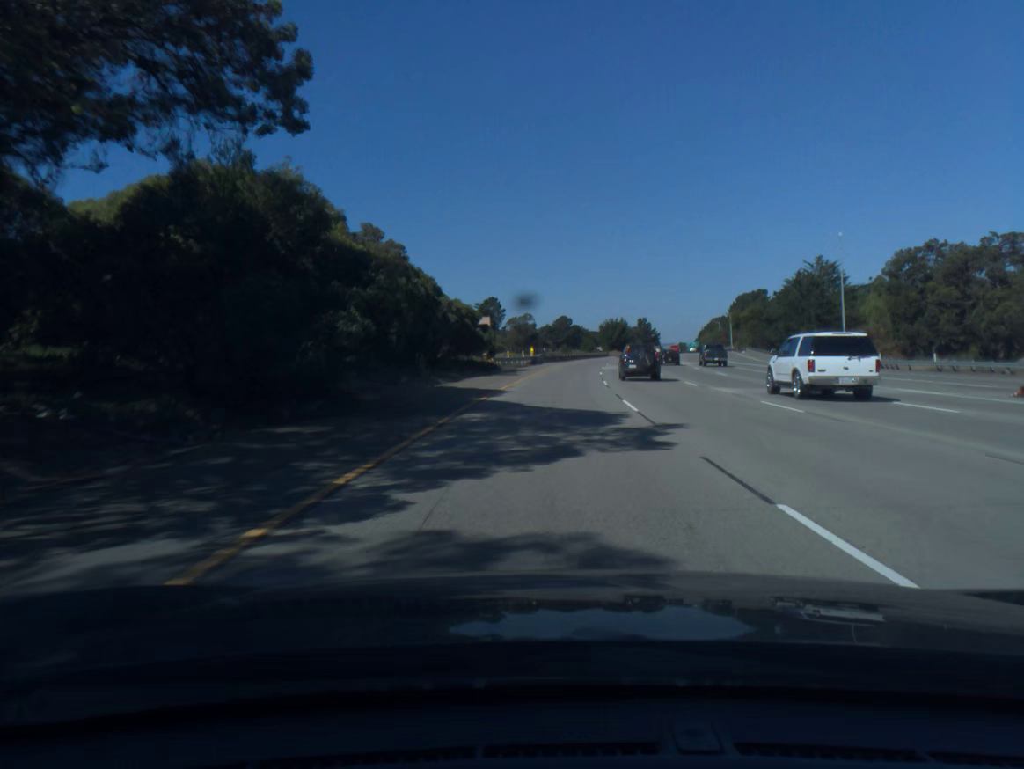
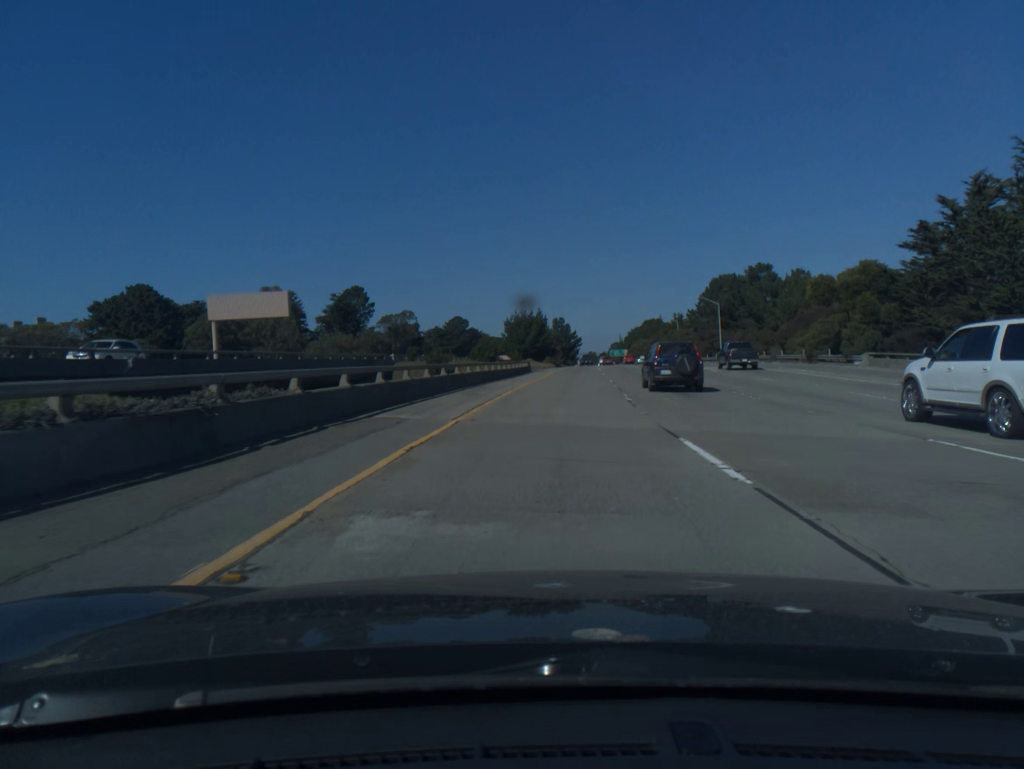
(+5.4, +82.7) m; +7°
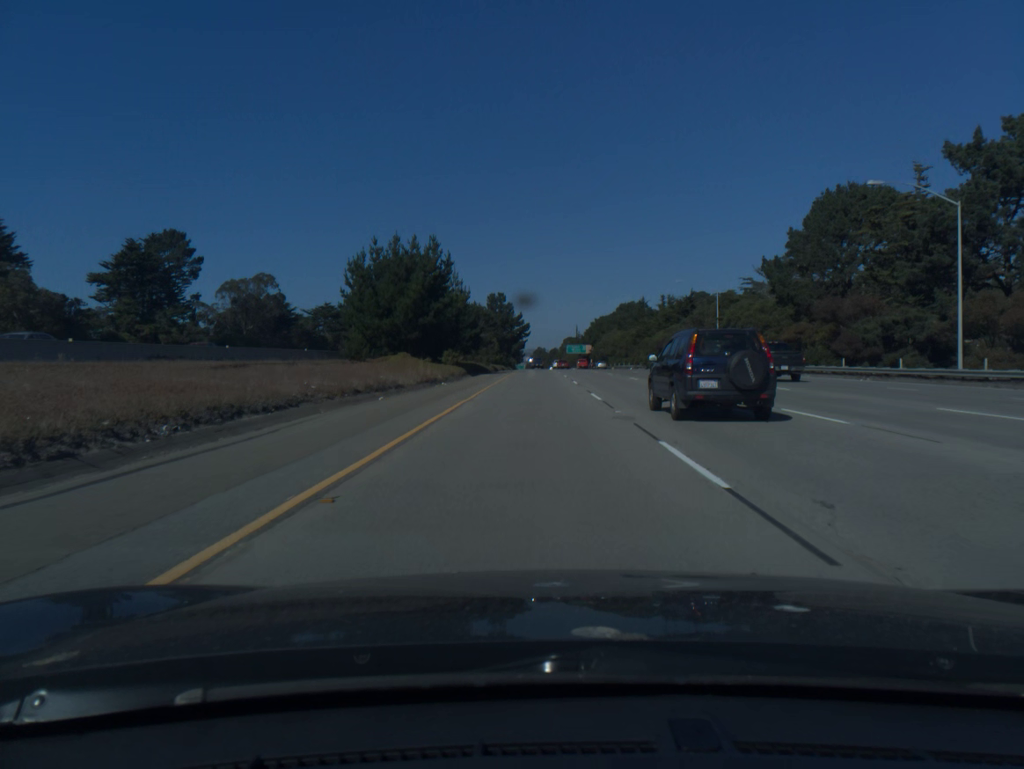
(+4.6, +84.9) m; +4°
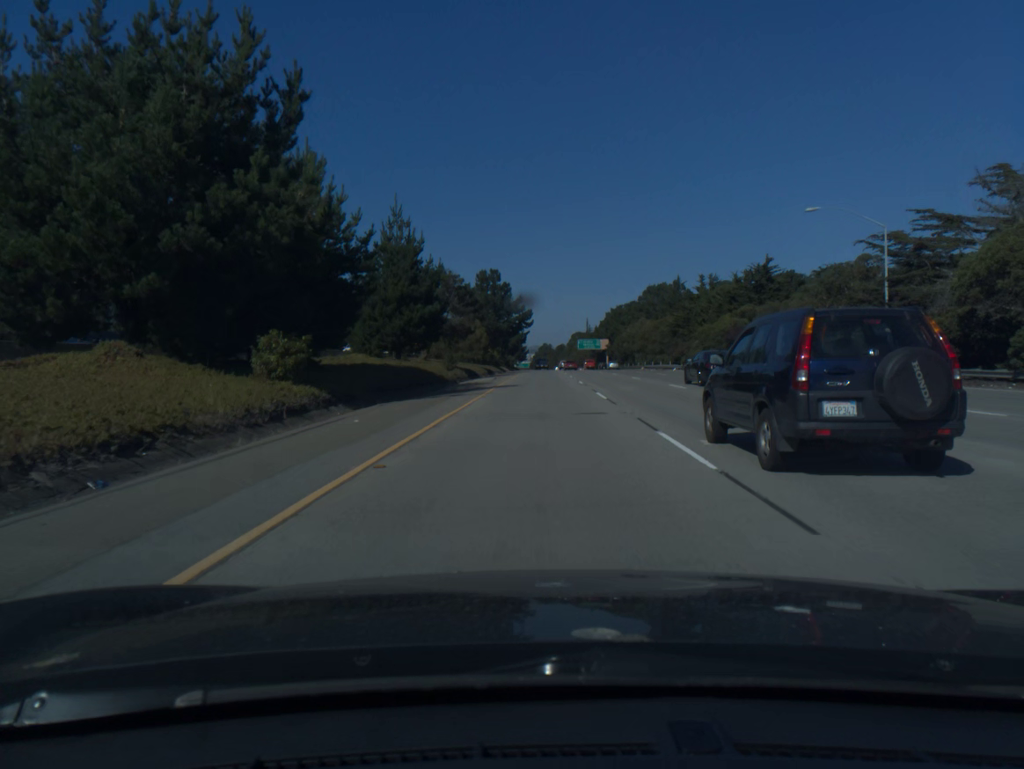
(-0.2, +41.9) m; 0°
